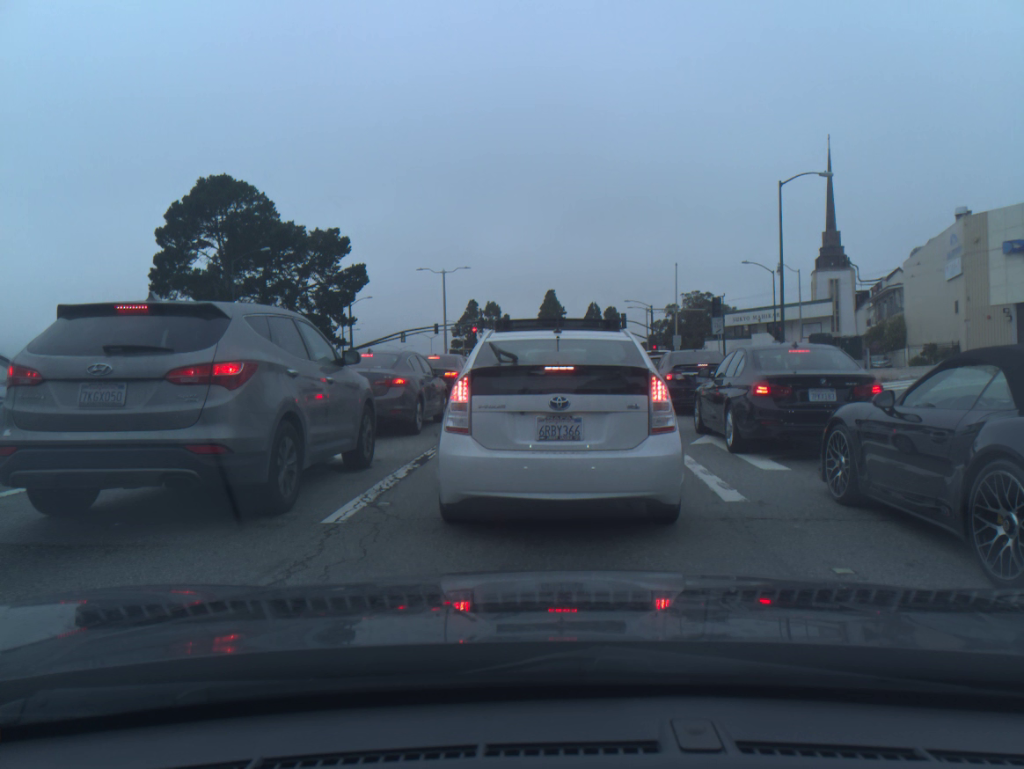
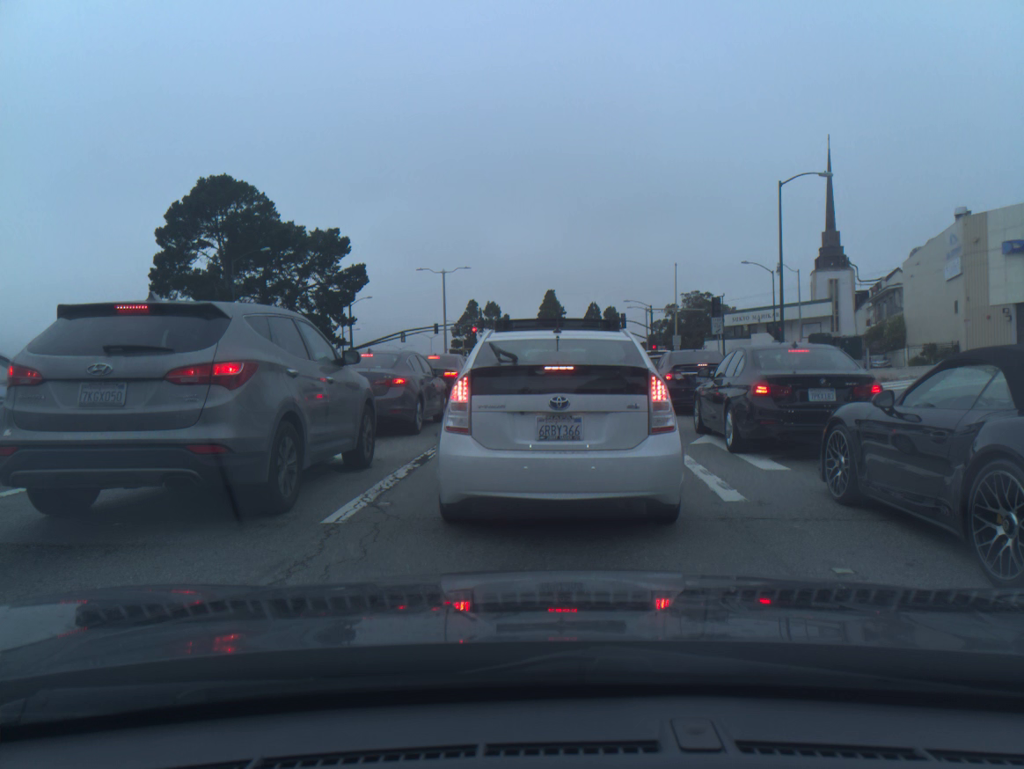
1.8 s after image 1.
(0.0, 0.0) m; 0°
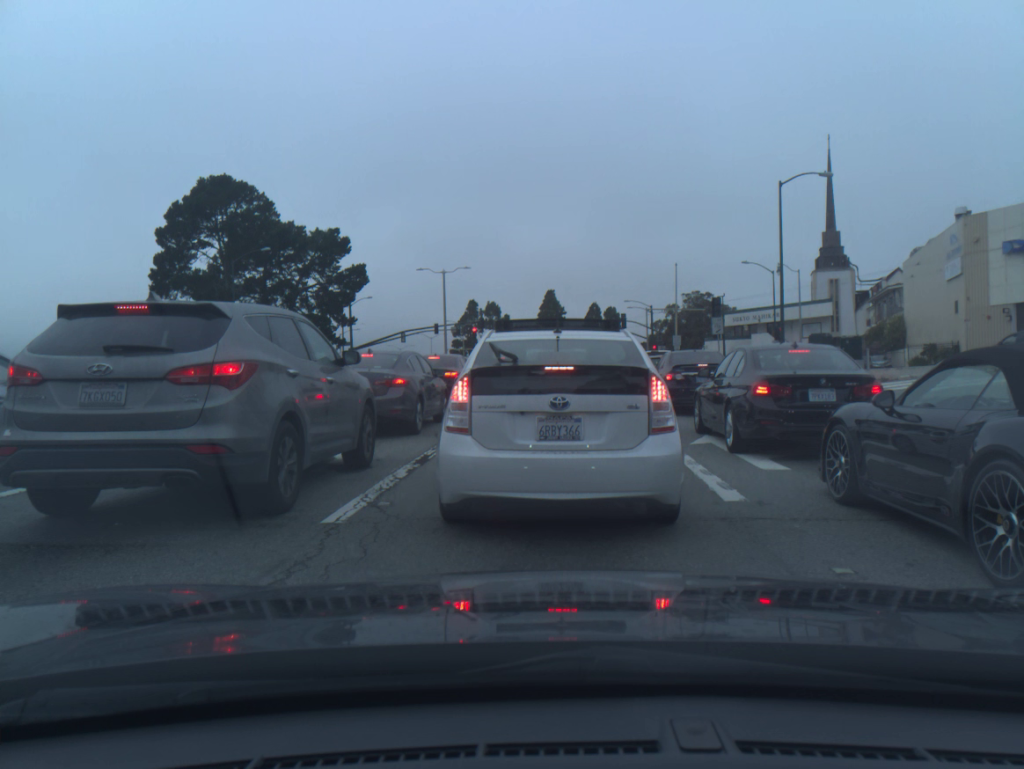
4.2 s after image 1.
(0.0, 0.0) m; 0°
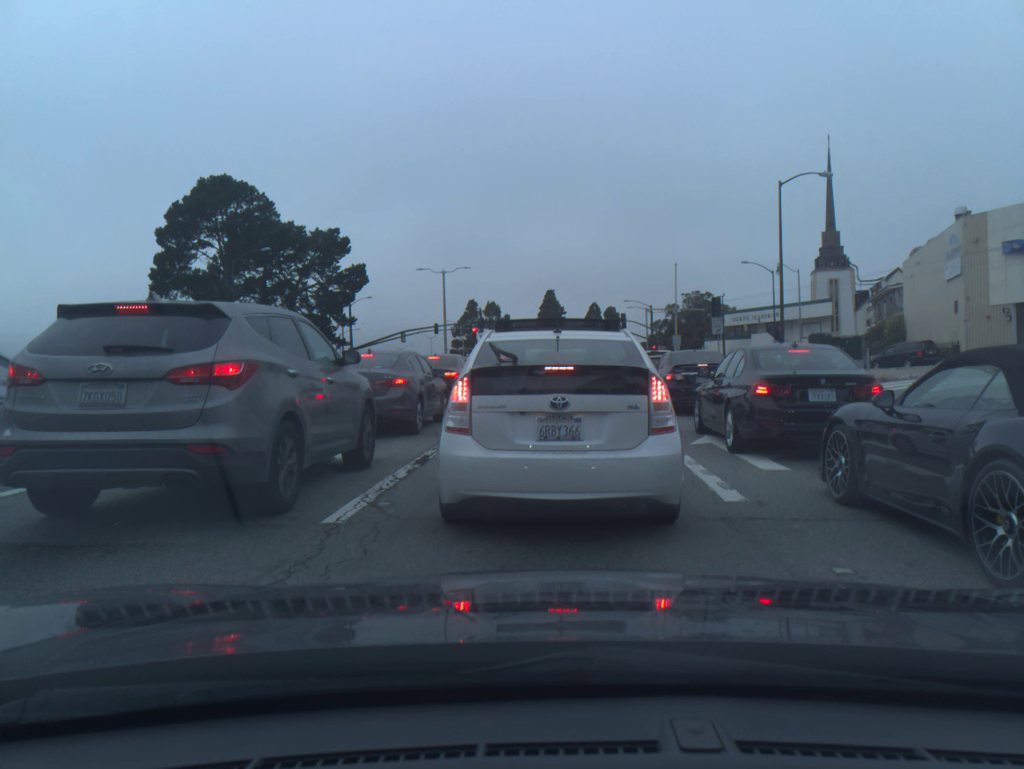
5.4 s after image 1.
(0.0, 0.0) m; 0°
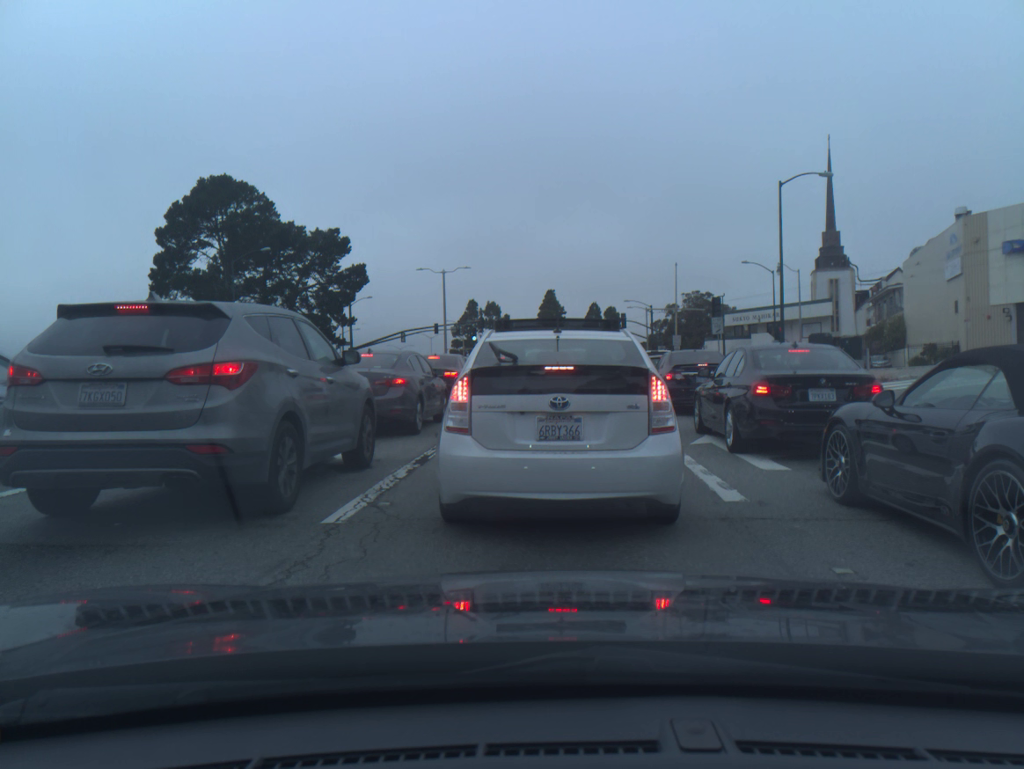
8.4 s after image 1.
(0.0, 0.0) m; 0°
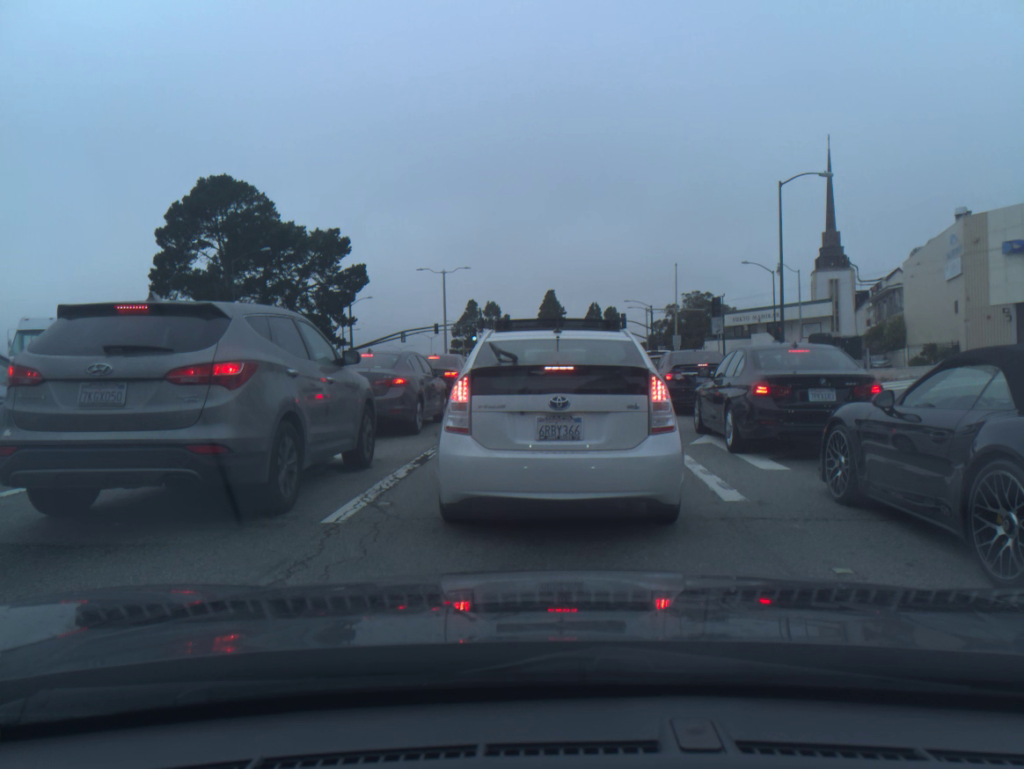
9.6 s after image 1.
(0.0, 0.0) m; 0°
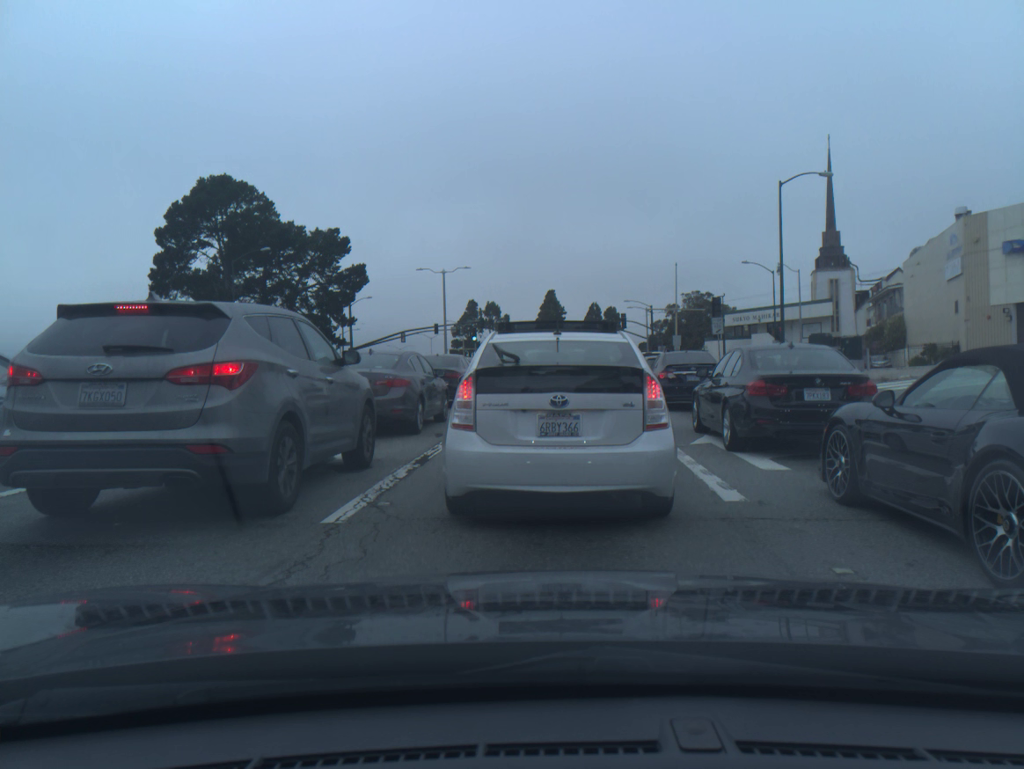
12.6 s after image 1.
(0.0, +0.1) m; 0°
